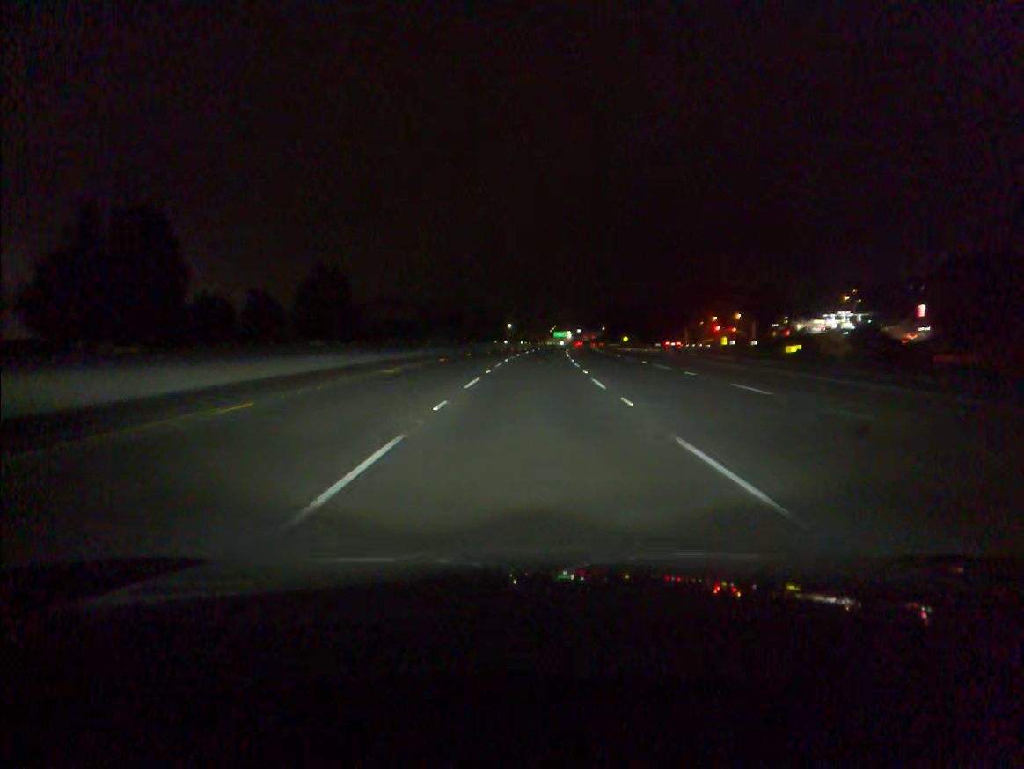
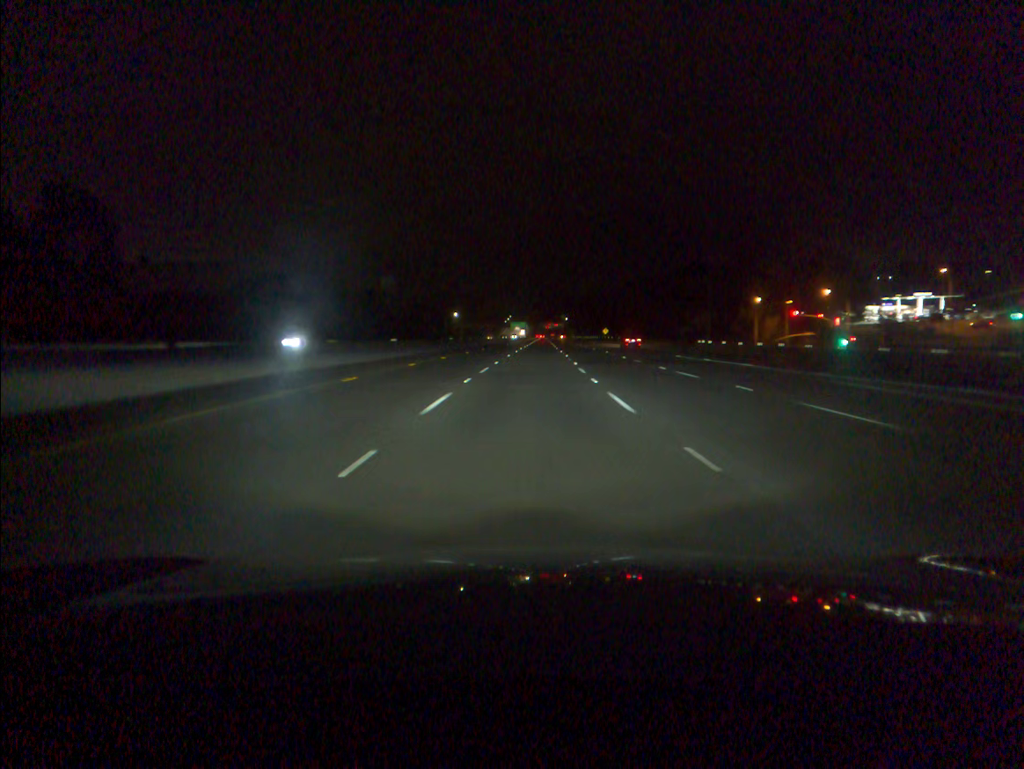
(+2.3, +78.0) m; +3°
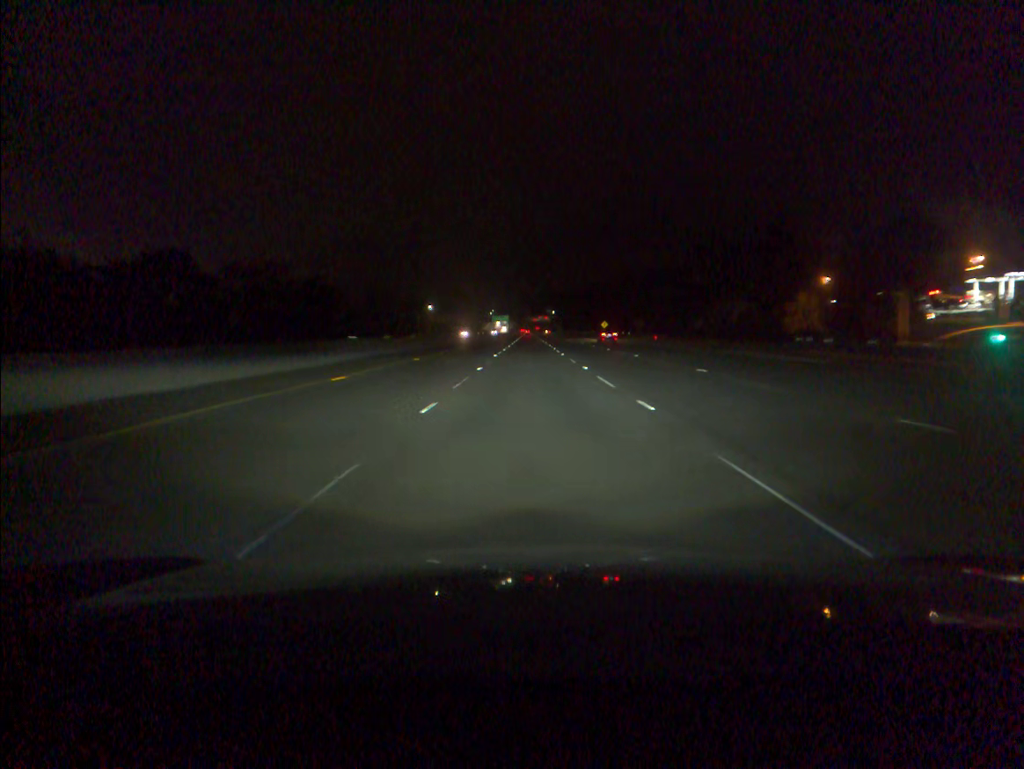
(+0.4, +39.0) m; +1°
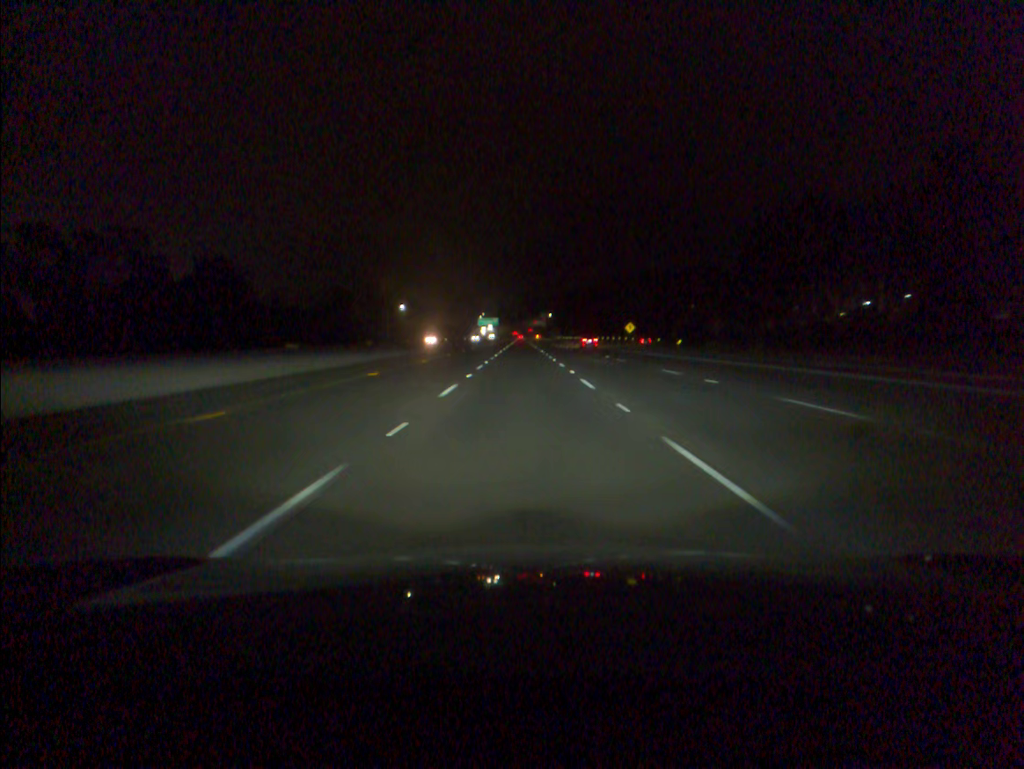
(+0.4, +58.3) m; 0°
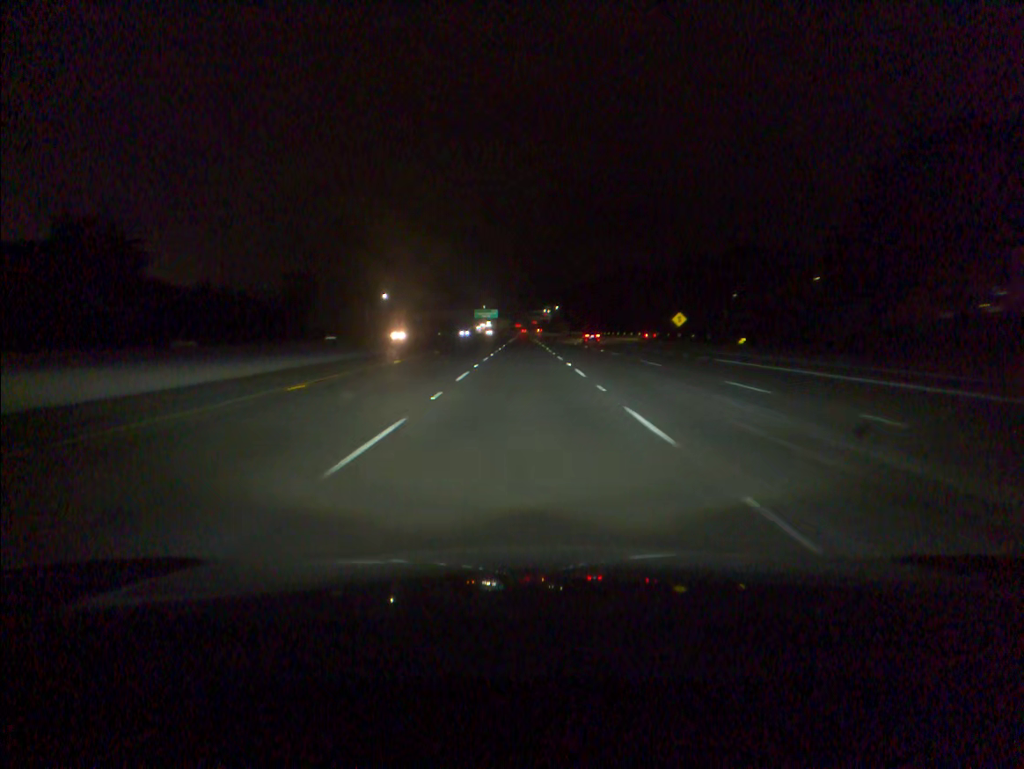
(-0.1, +38.7) m; 0°
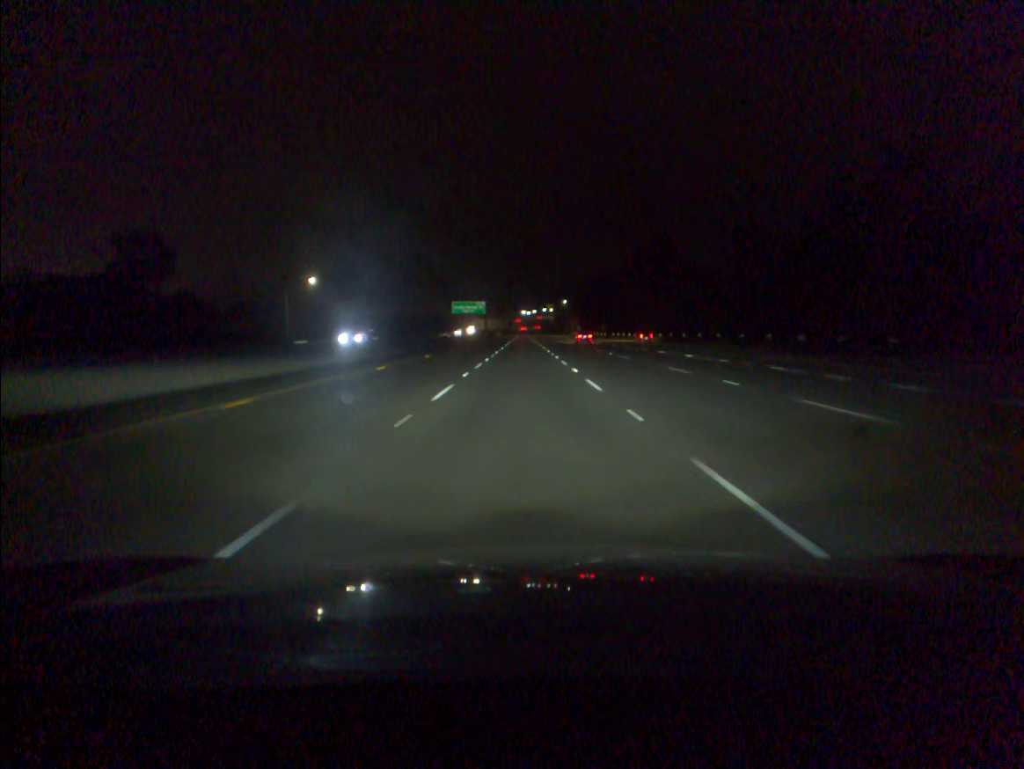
(0.0, +77.0) m; 0°
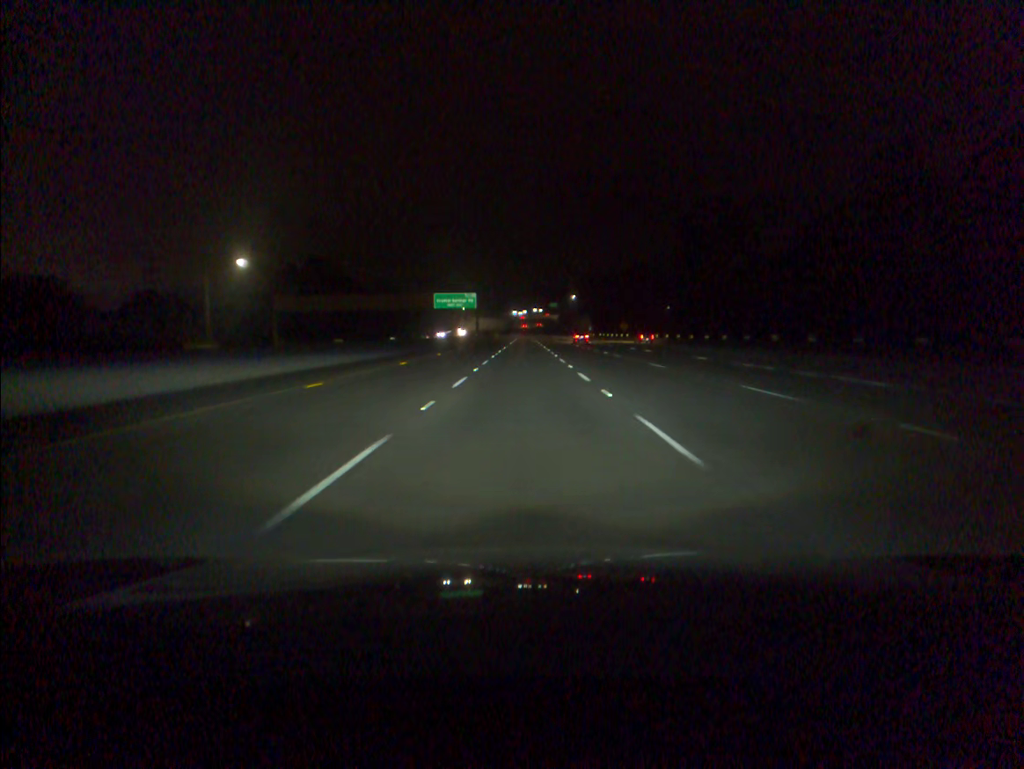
(0.0, +38.5) m; 0°
